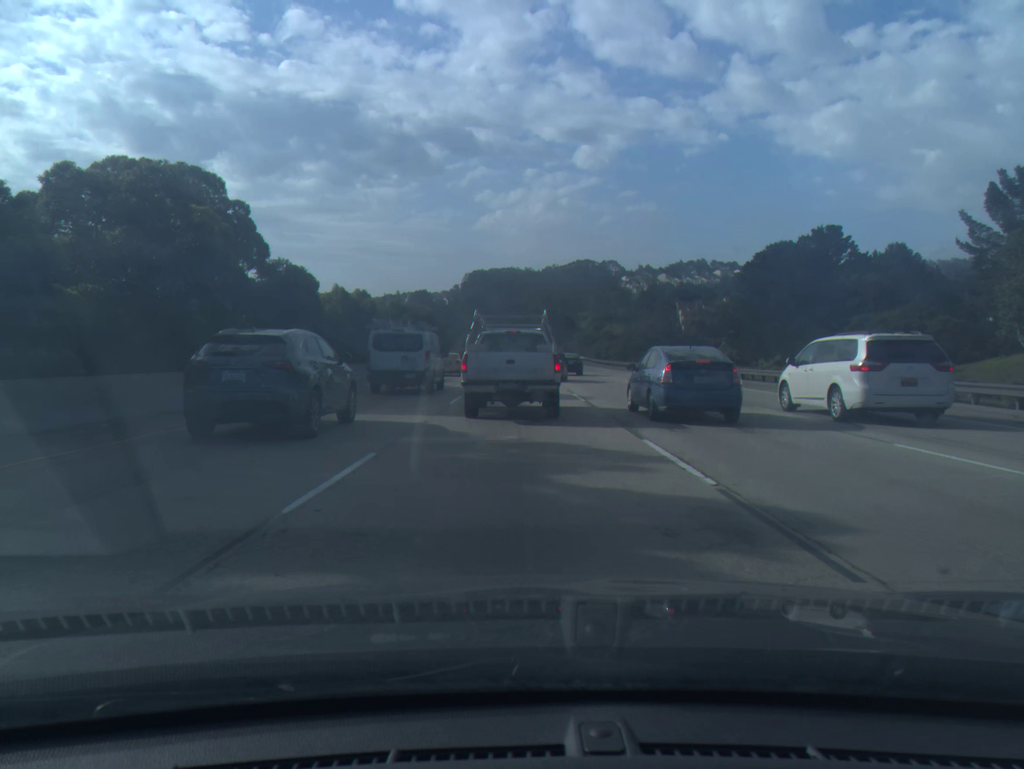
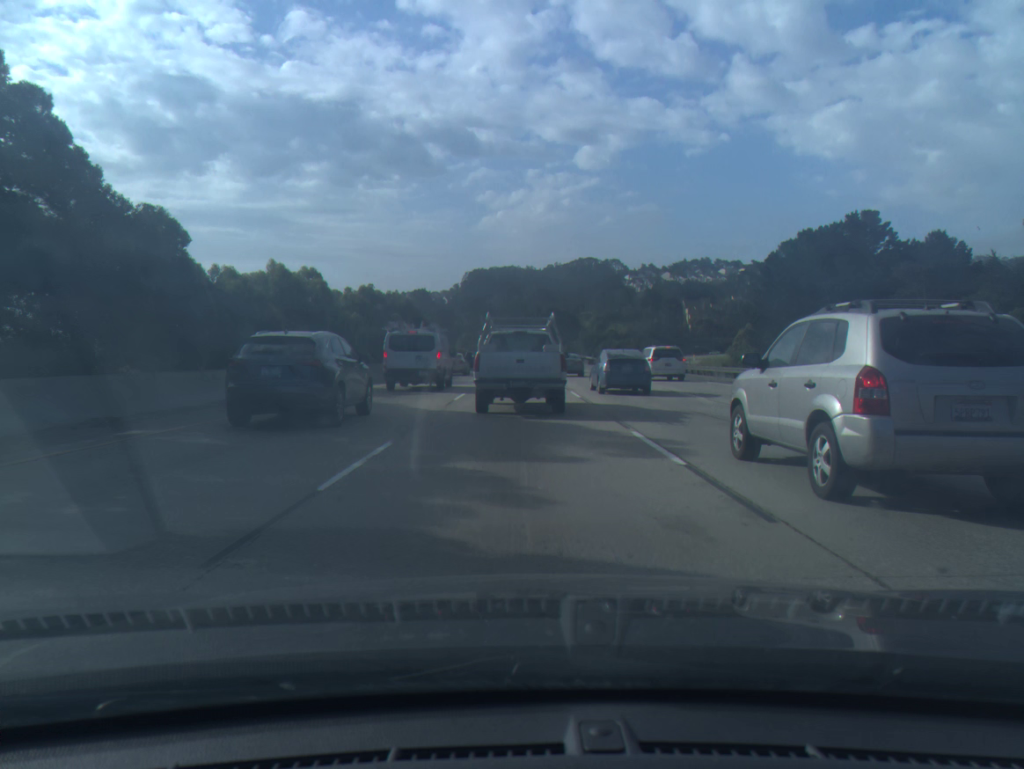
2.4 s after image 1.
(0.0, +13.4) m; 0°
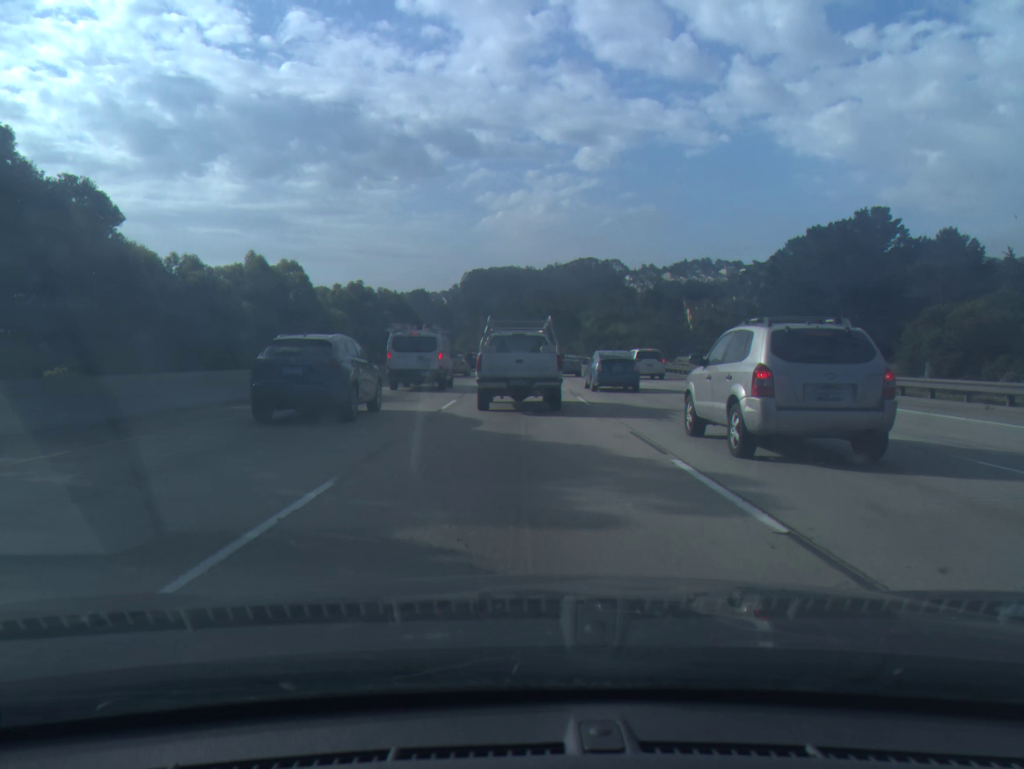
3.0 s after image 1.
(0.0, +3.4) m; 0°
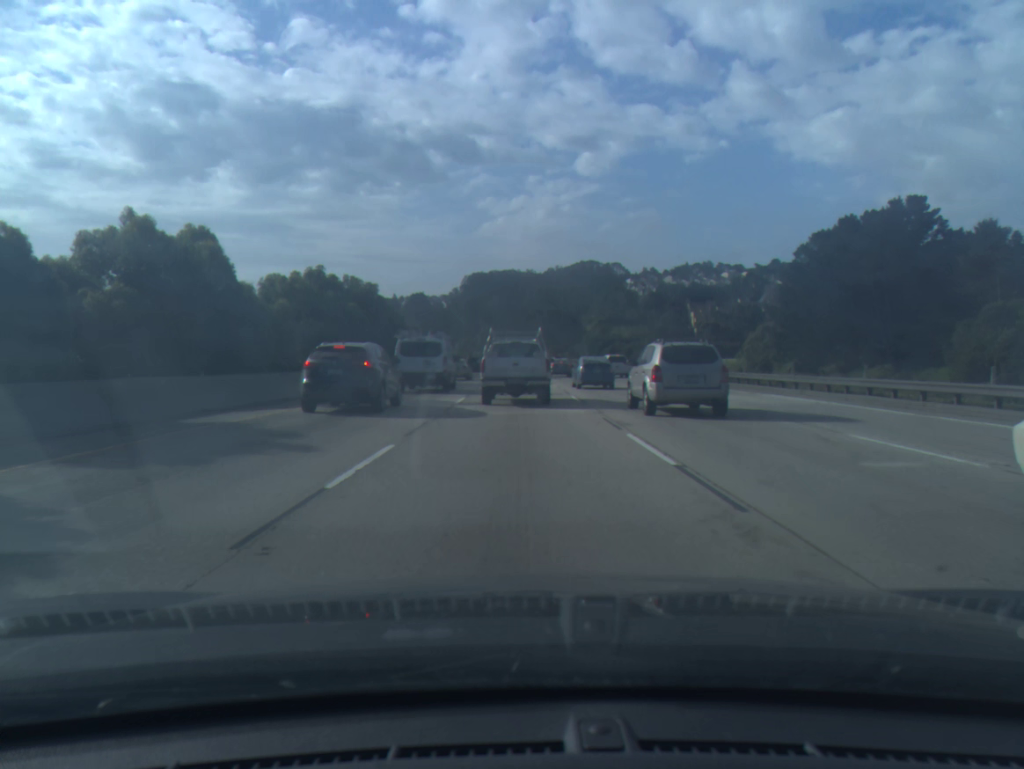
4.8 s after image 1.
(0.0, +11.0) m; 0°
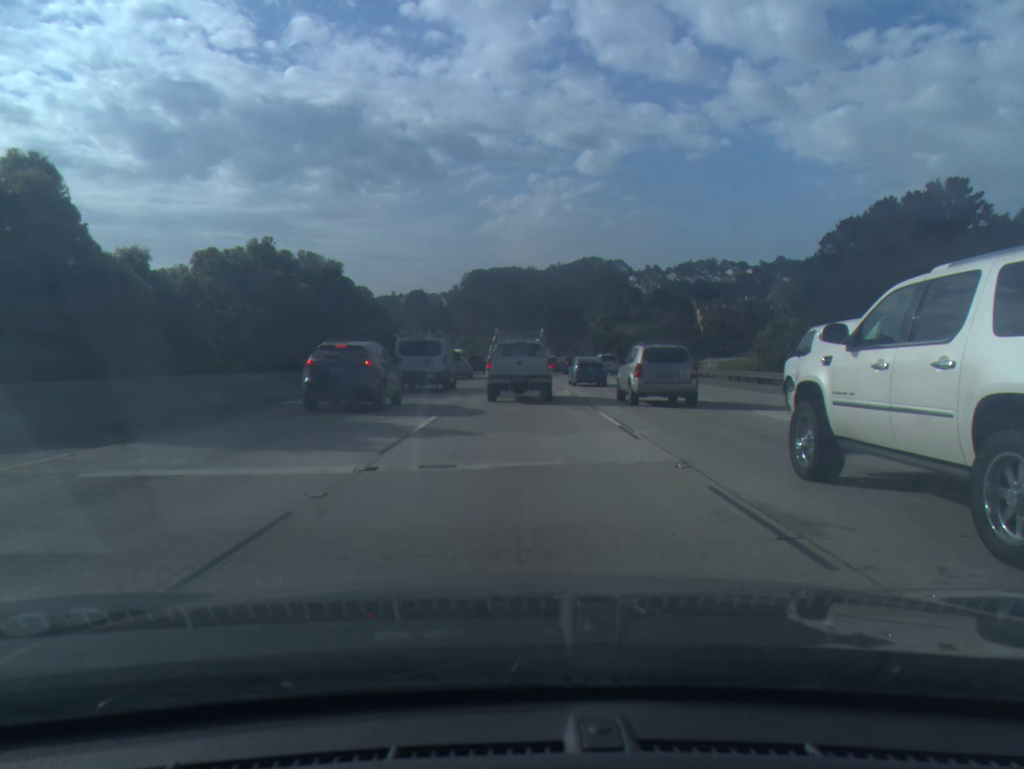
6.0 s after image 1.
(0.0, +9.1) m; 0°
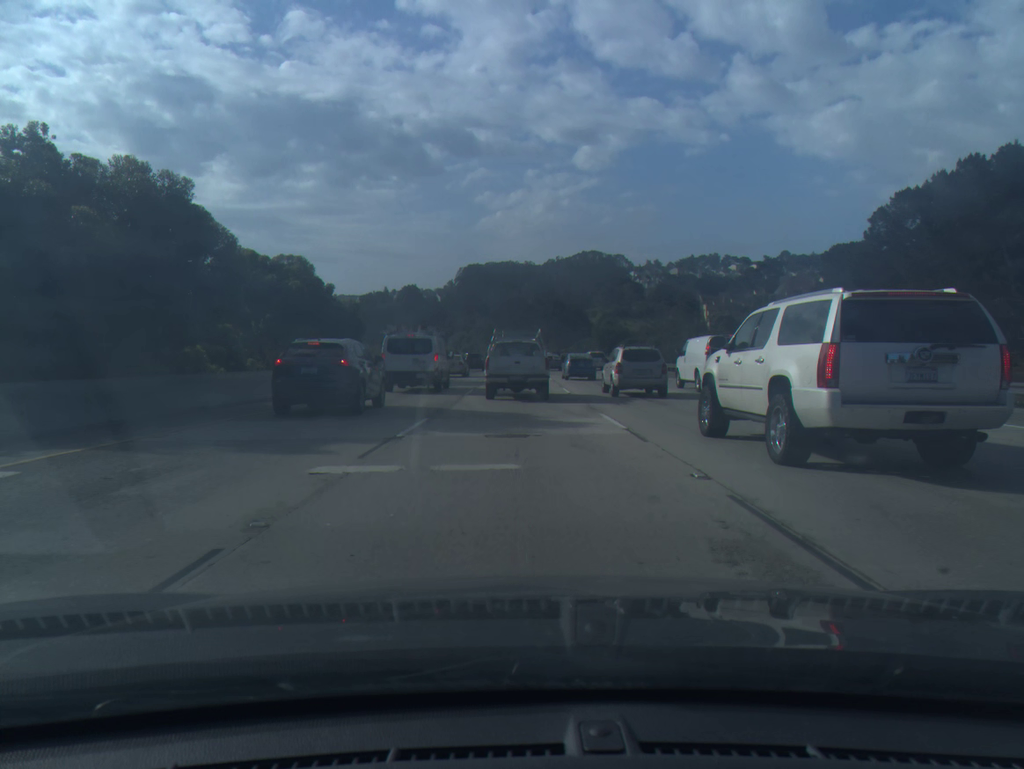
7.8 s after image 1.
(0.0, +15.5) m; 0°
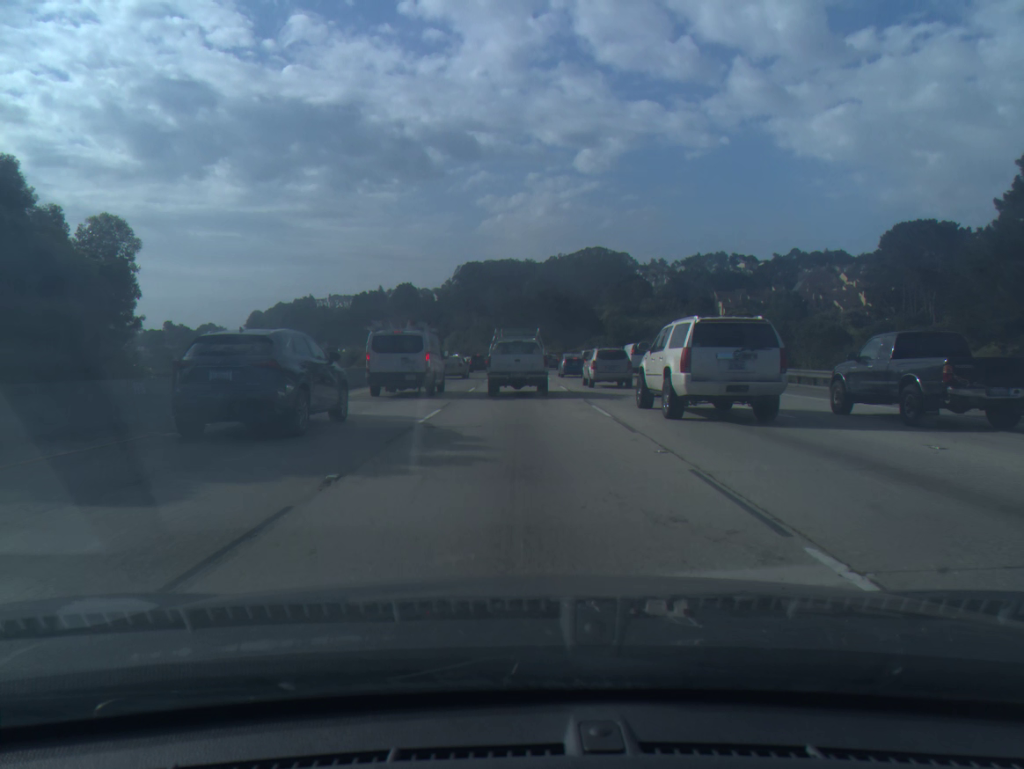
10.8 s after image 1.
(0.0, +27.1) m; 0°
